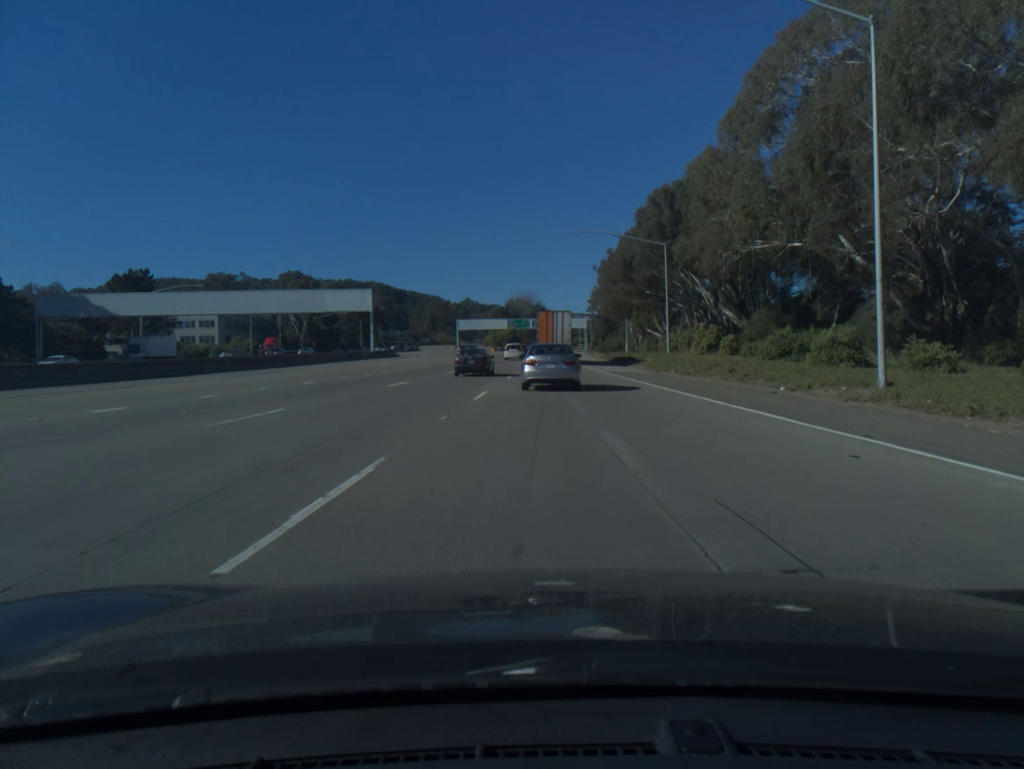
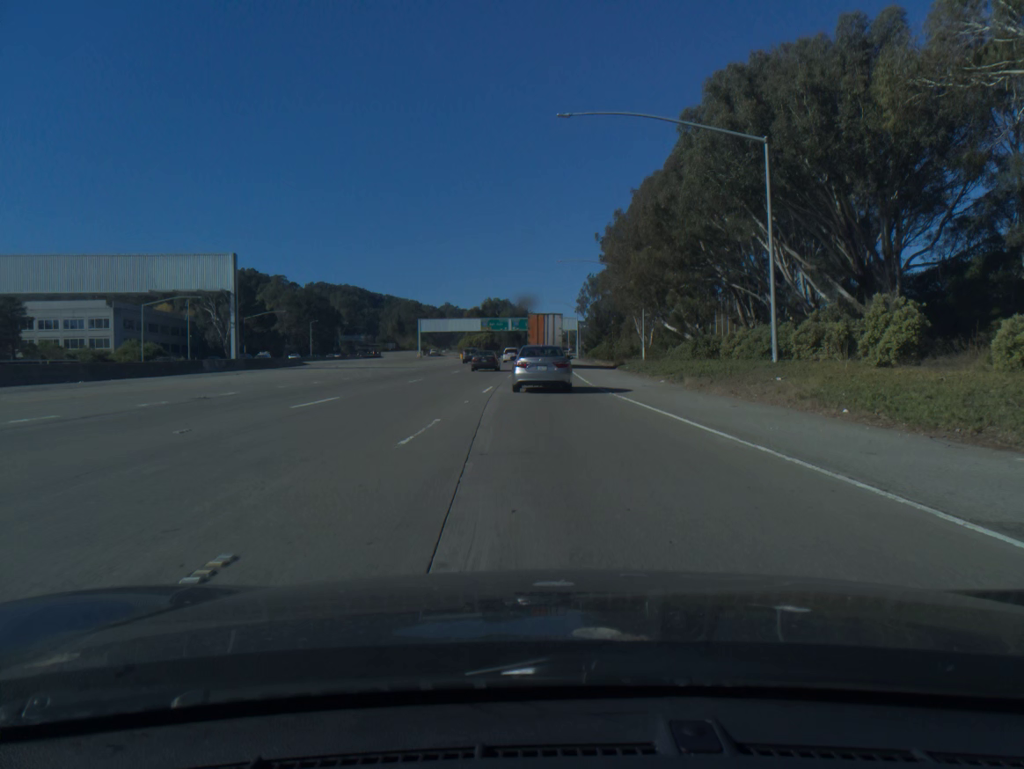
(+0.4, +38.8) m; +1°
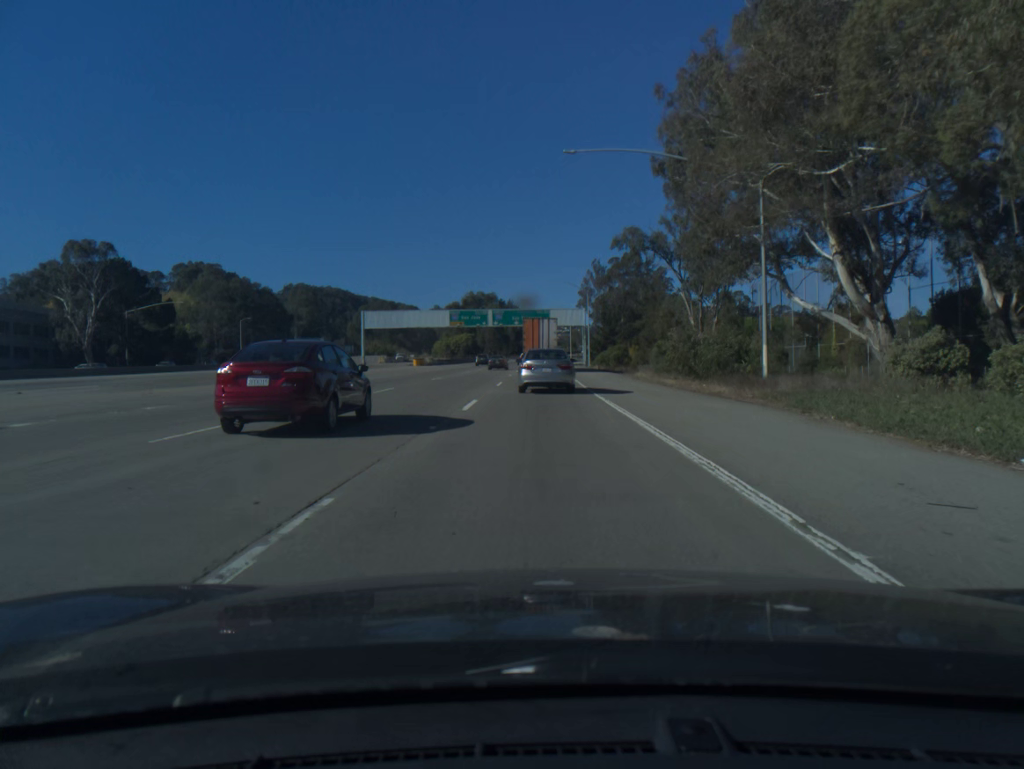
(+0.2, +49.8) m; 0°
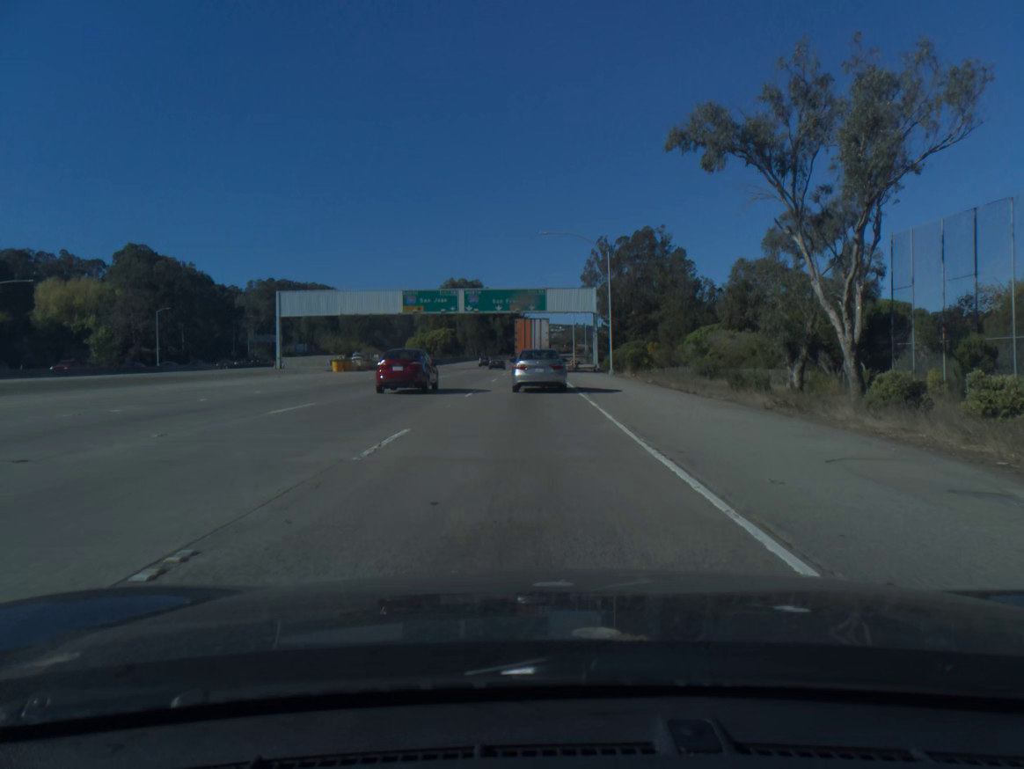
(+0.2, +37.1) m; 0°
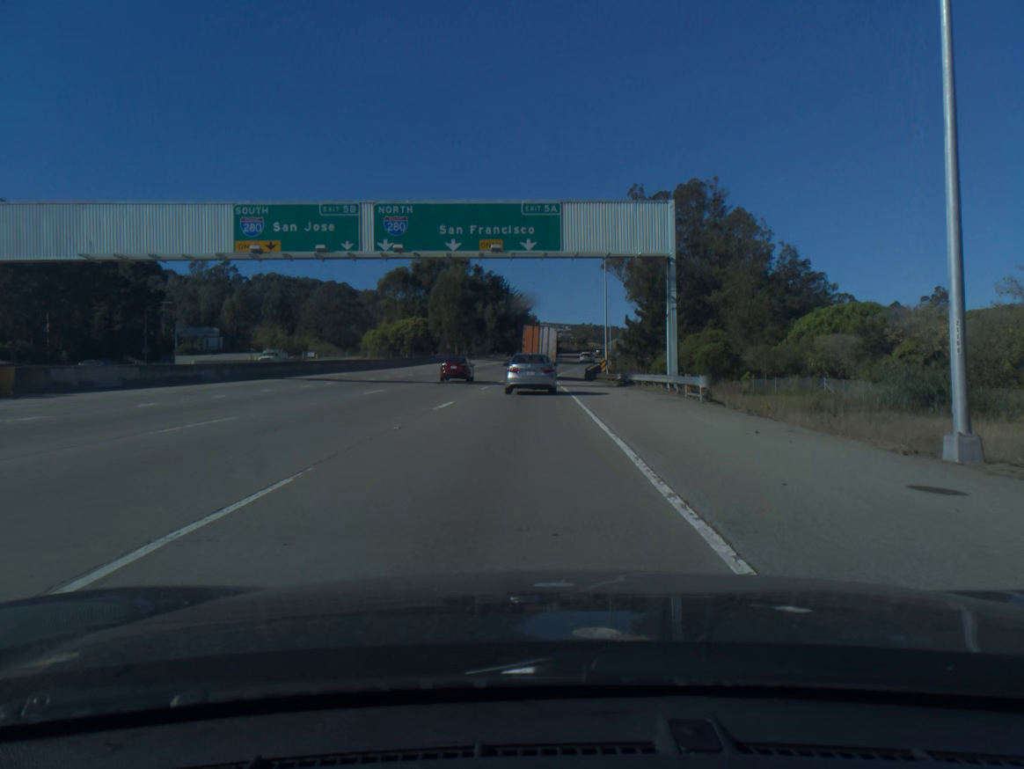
(0.0, +49.0) m; 0°
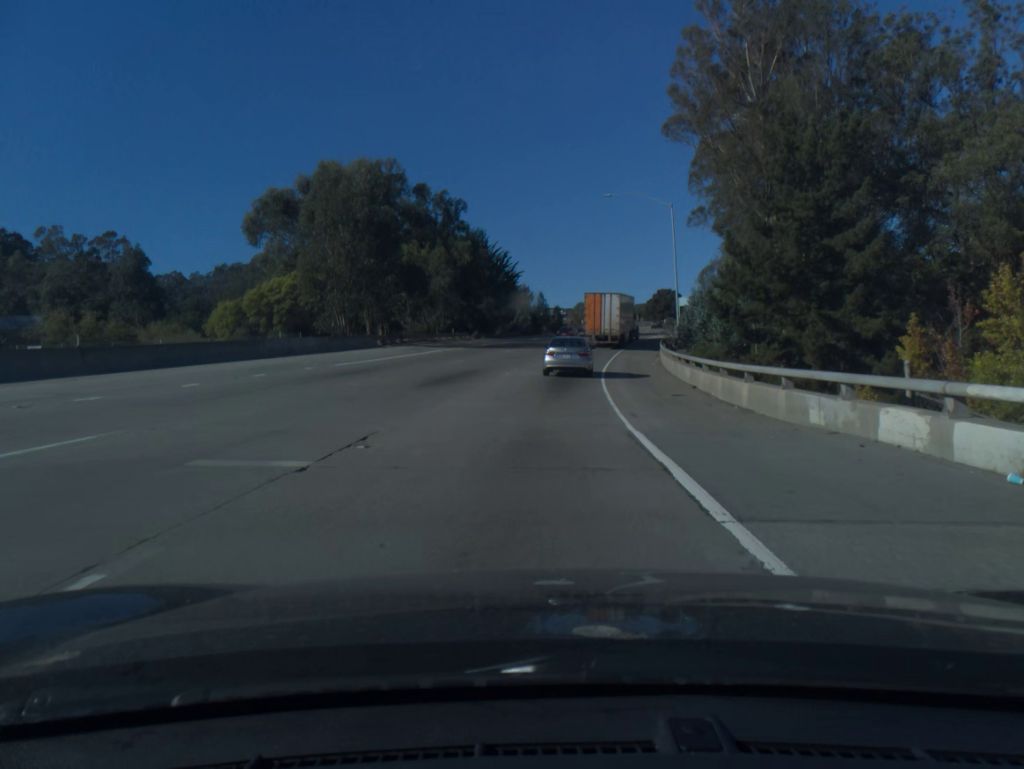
(-0.2, +61.8) m; 0°
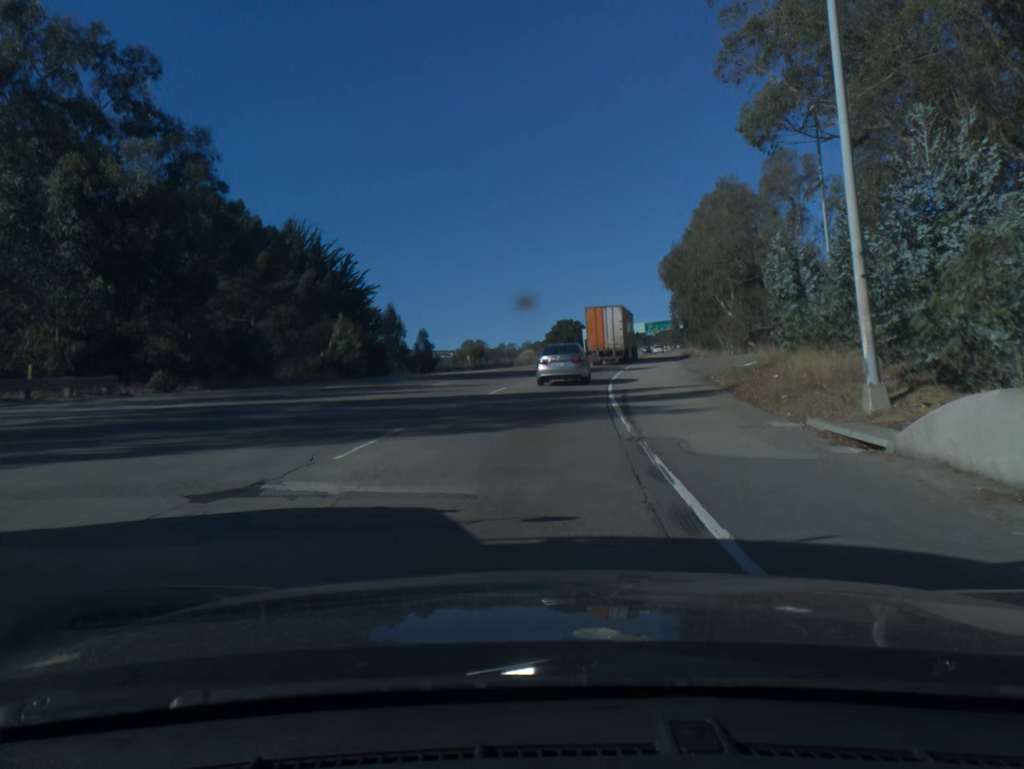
(+3.1, +48.5) m; +8°
